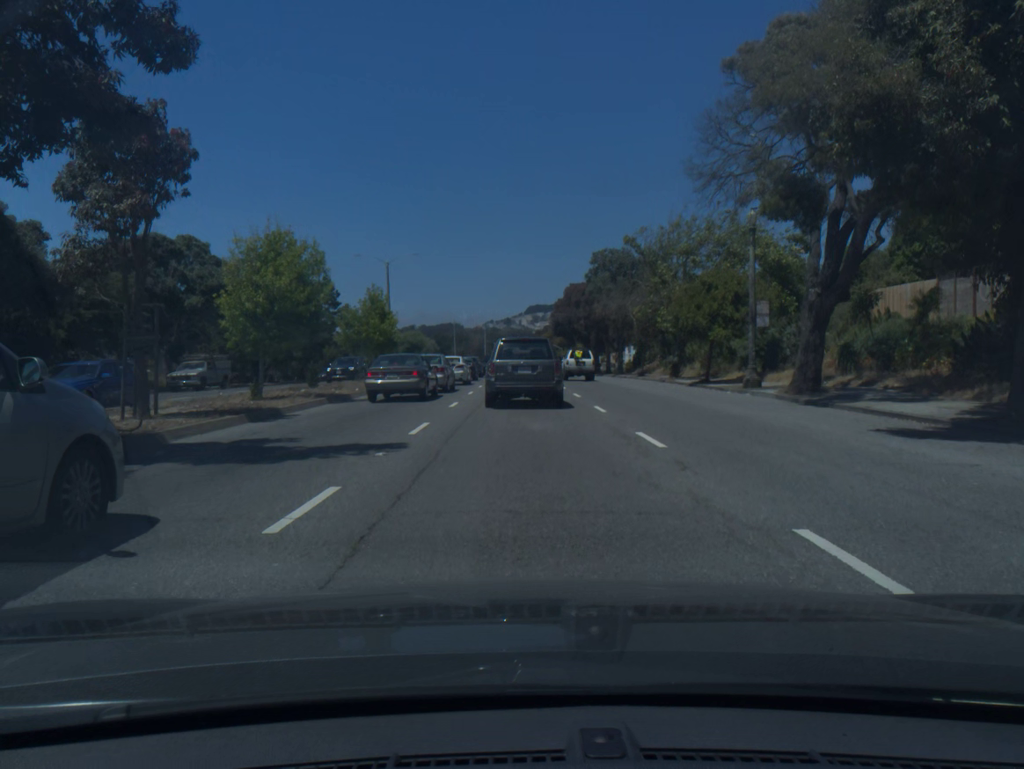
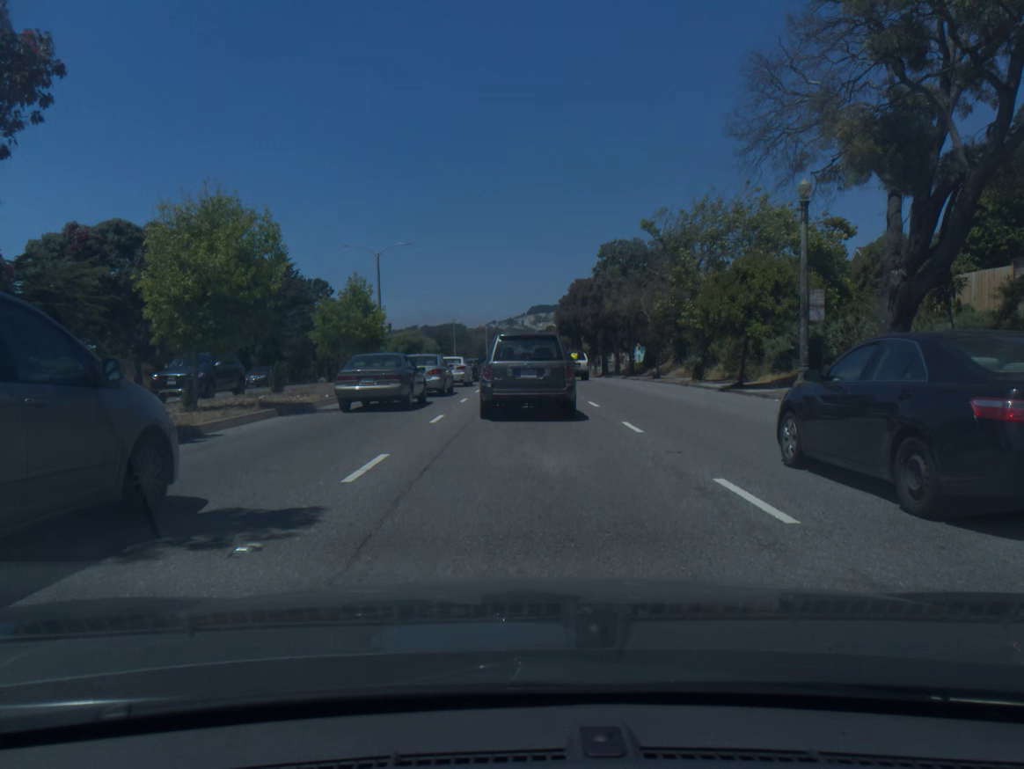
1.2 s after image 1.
(0.0, +5.0) m; 0°
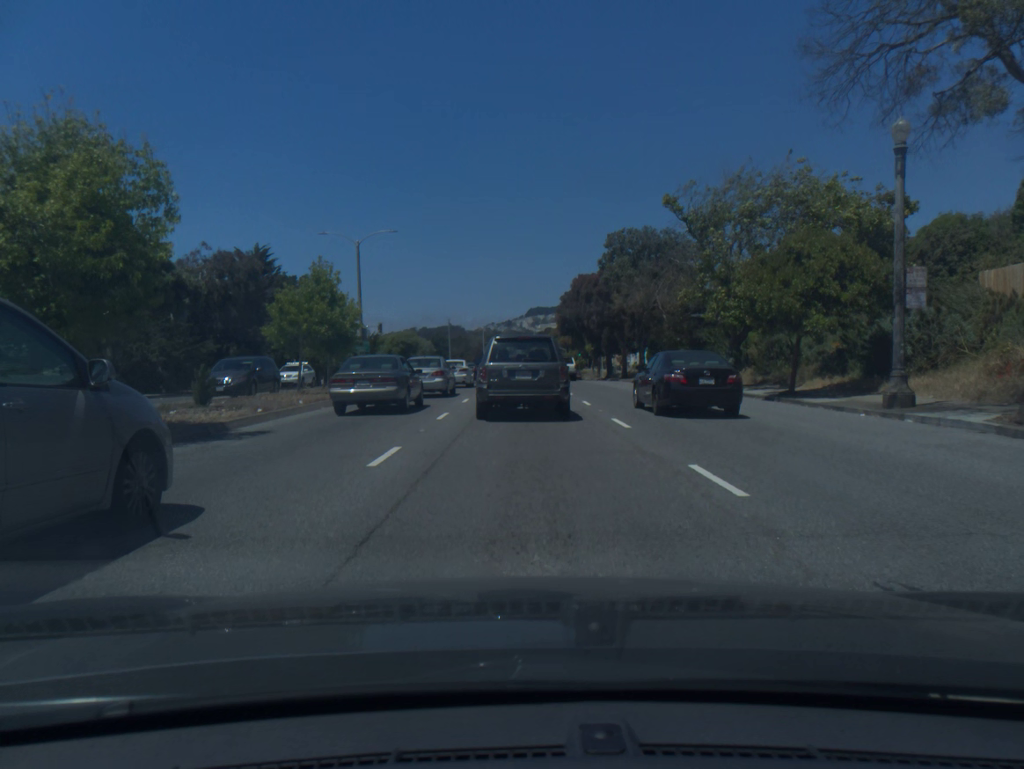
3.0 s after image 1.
(0.0, +6.1) m; 0°
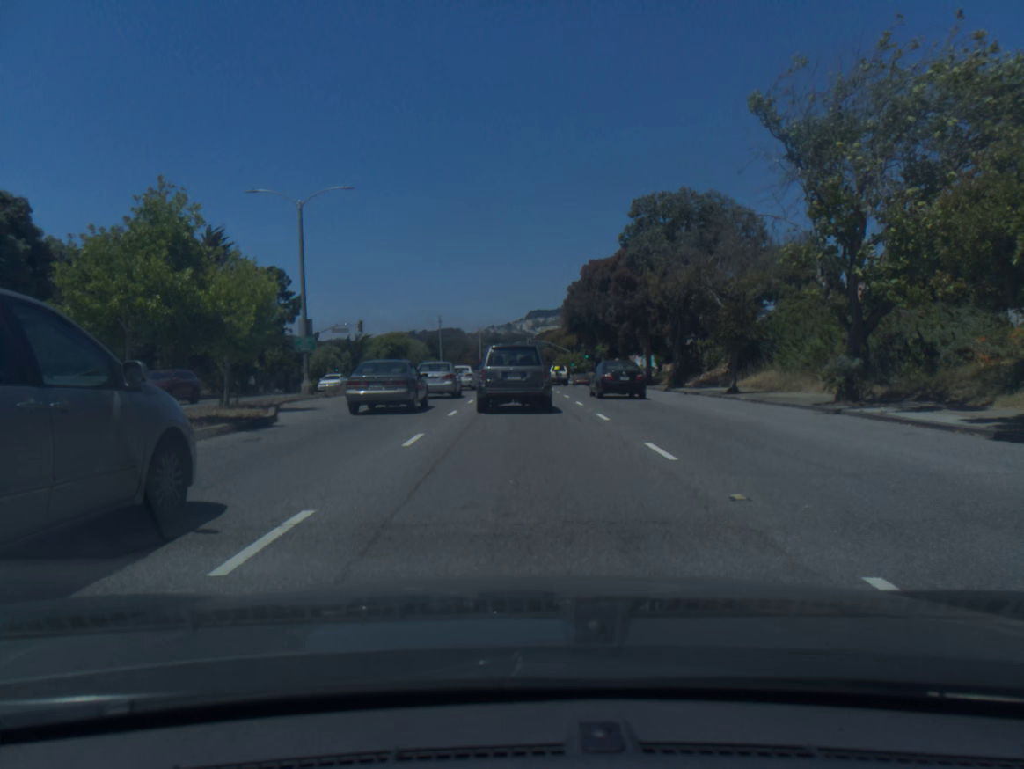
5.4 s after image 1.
(0.0, +11.9) m; 0°
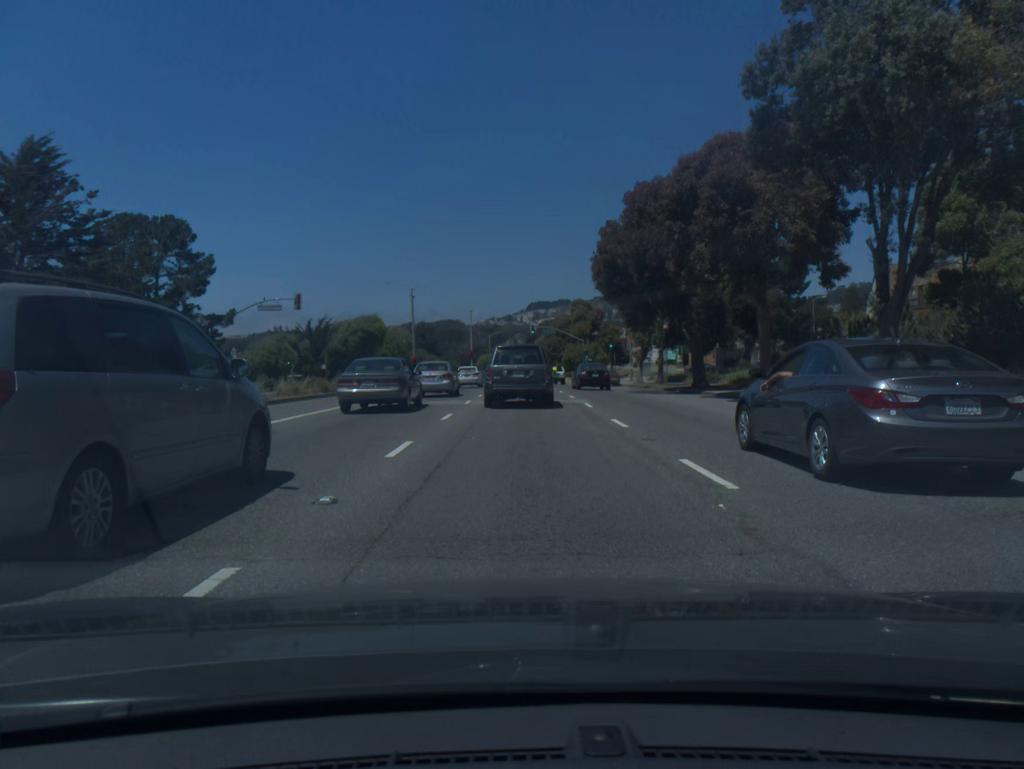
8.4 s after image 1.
(-0.1, +23.8) m; 0°
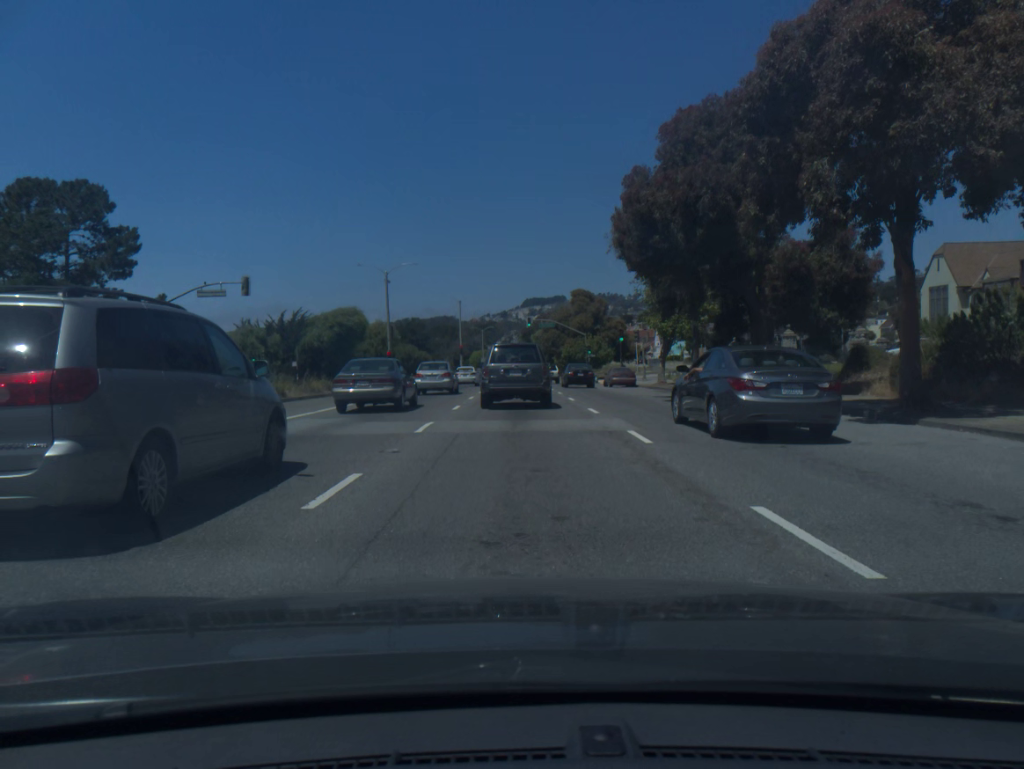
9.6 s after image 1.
(0.0, +10.6) m; 0°
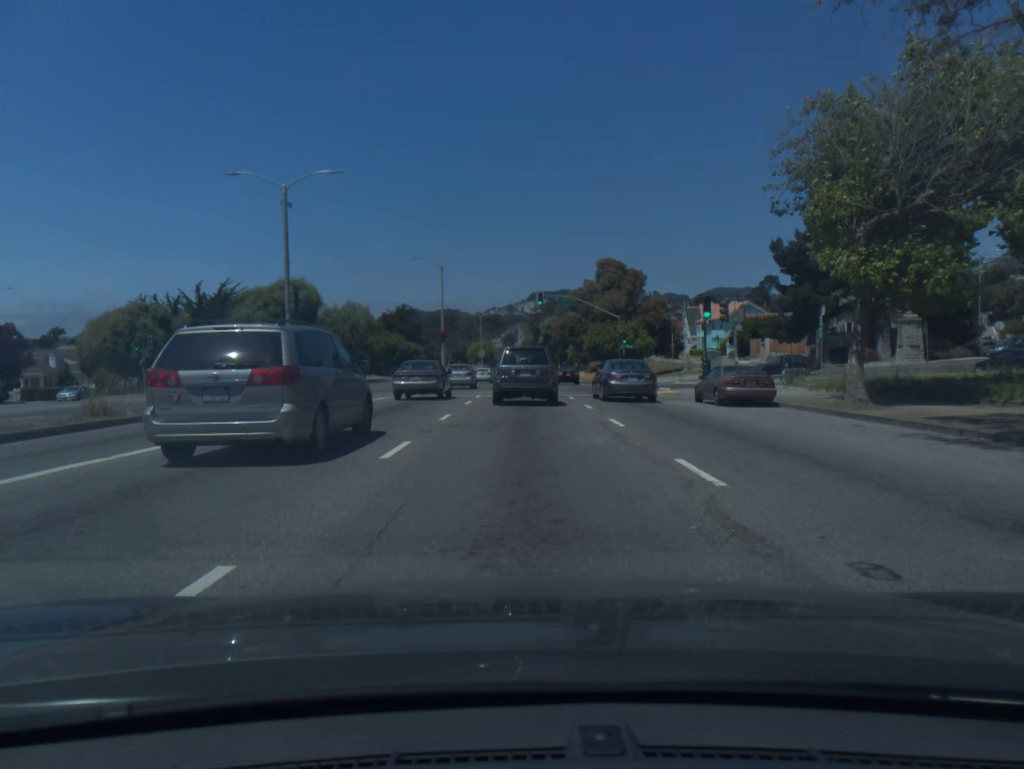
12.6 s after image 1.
(-0.1, +26.2) m; 0°
